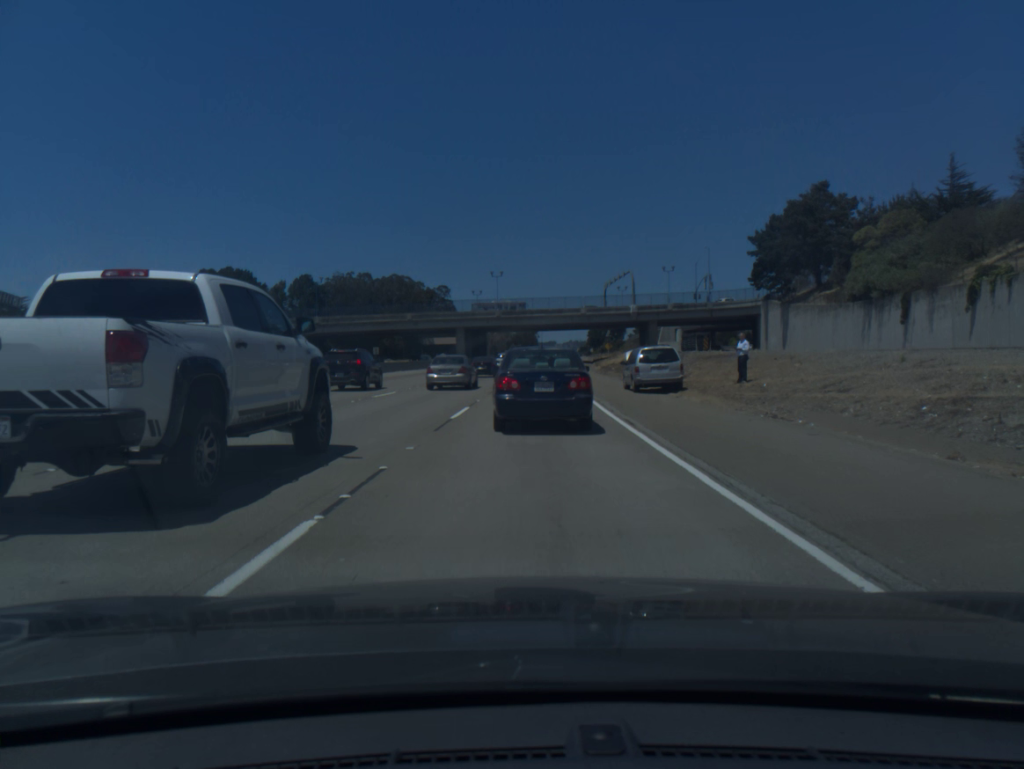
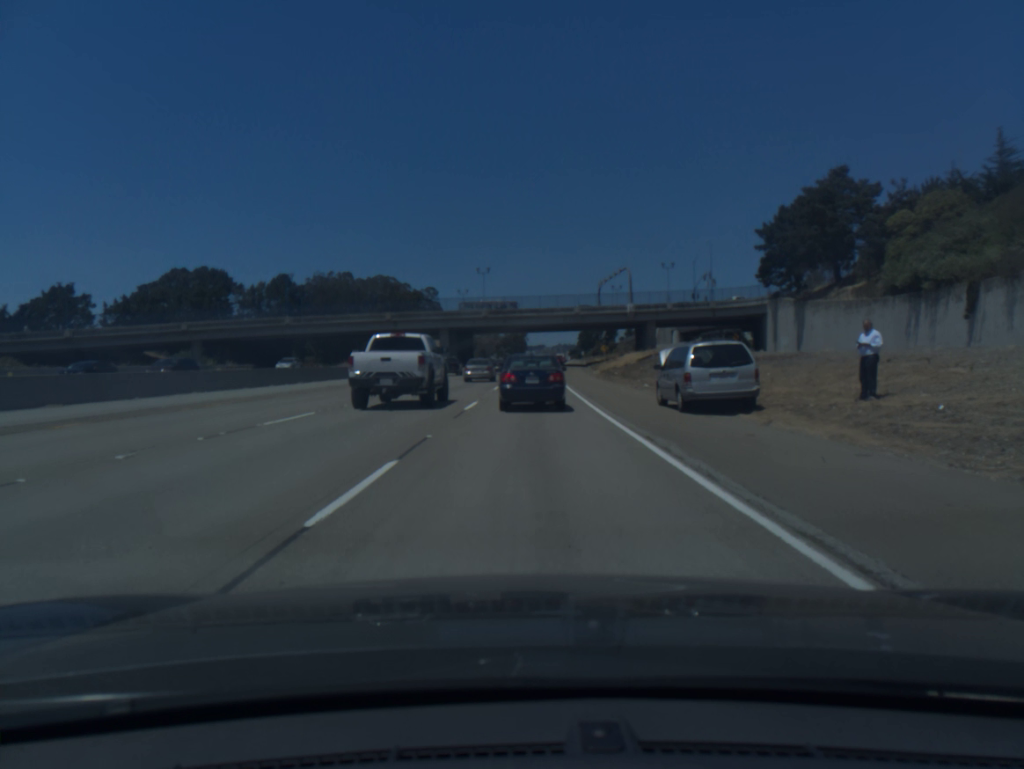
(+0.1, +10.3) m; +1°
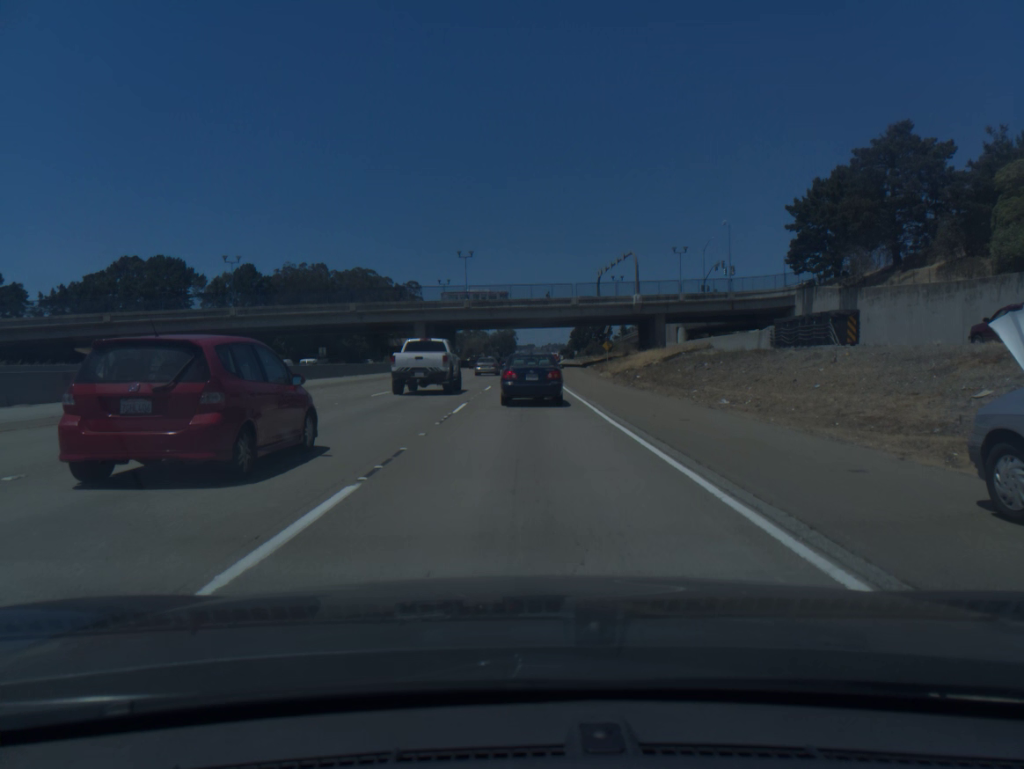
(+0.1, +16.4) m; +1°
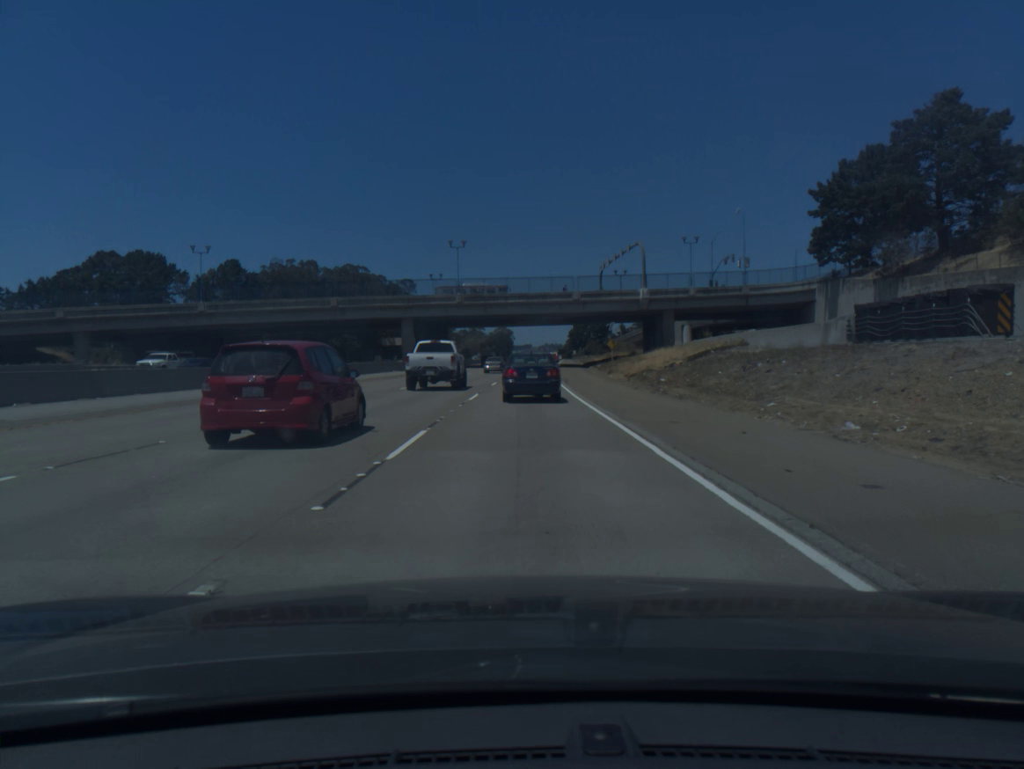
(0.0, +8.8) m; 0°
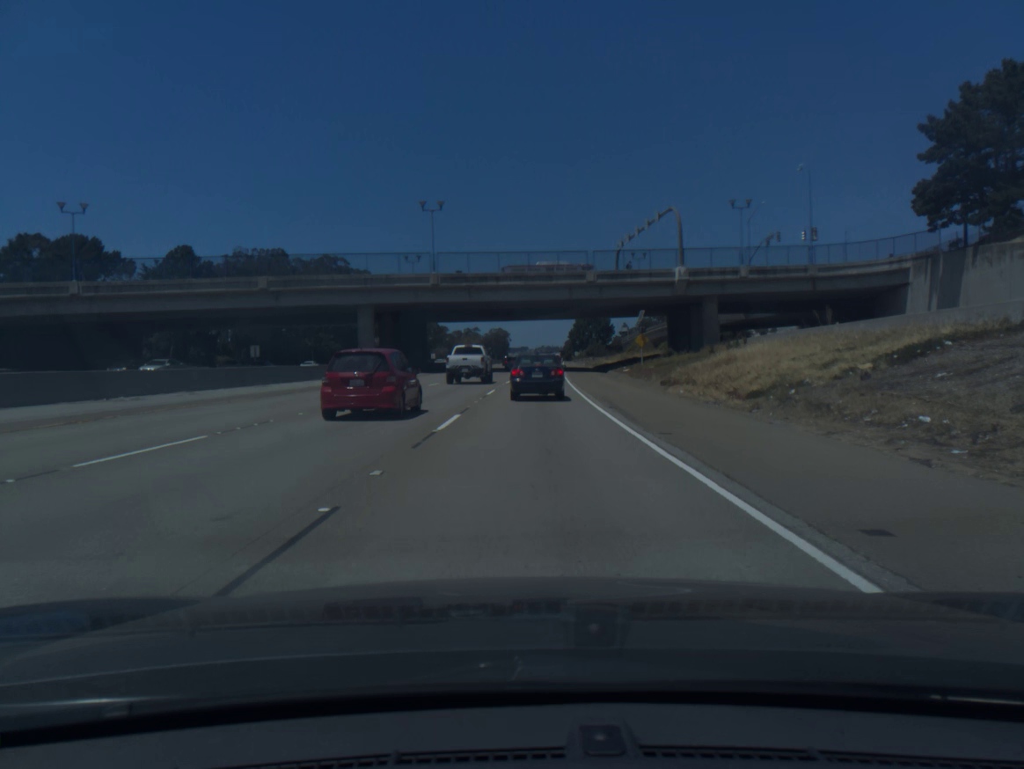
(0.0, +24.4) m; 0°
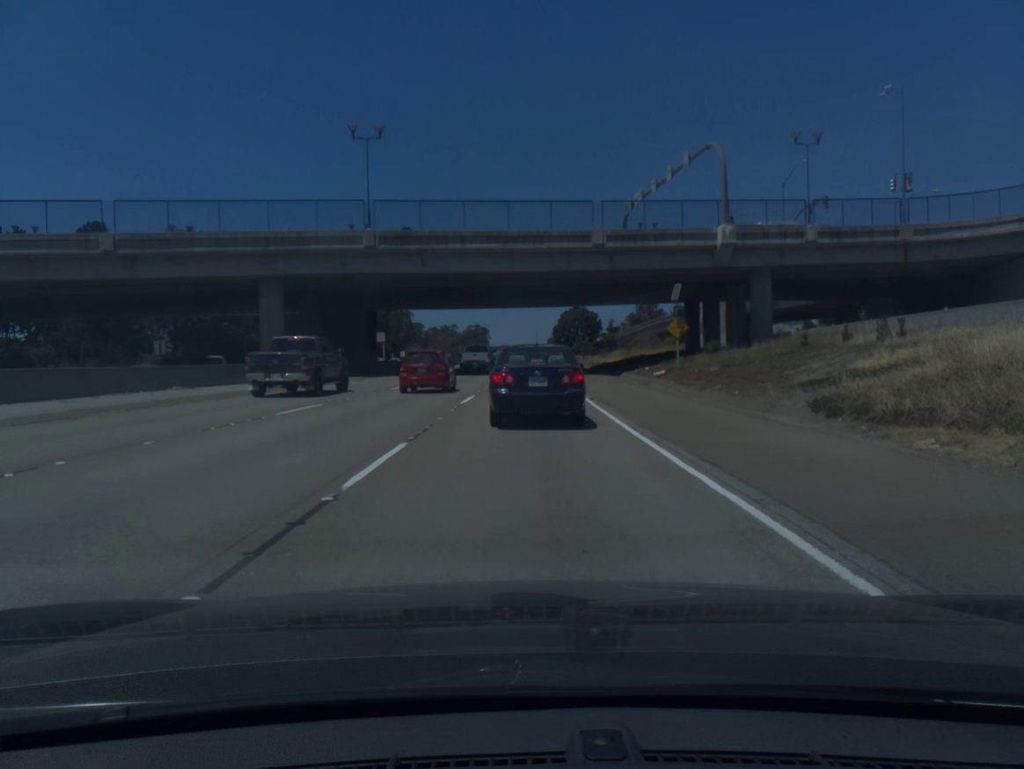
(+0.3, +21.8) m; +2°
